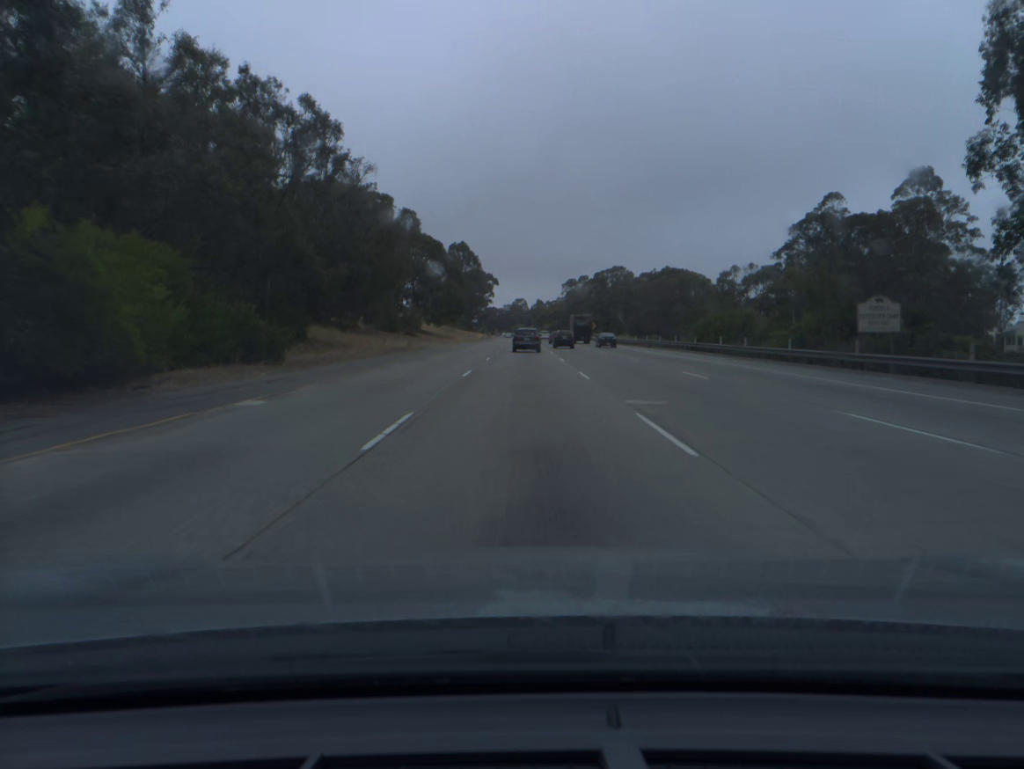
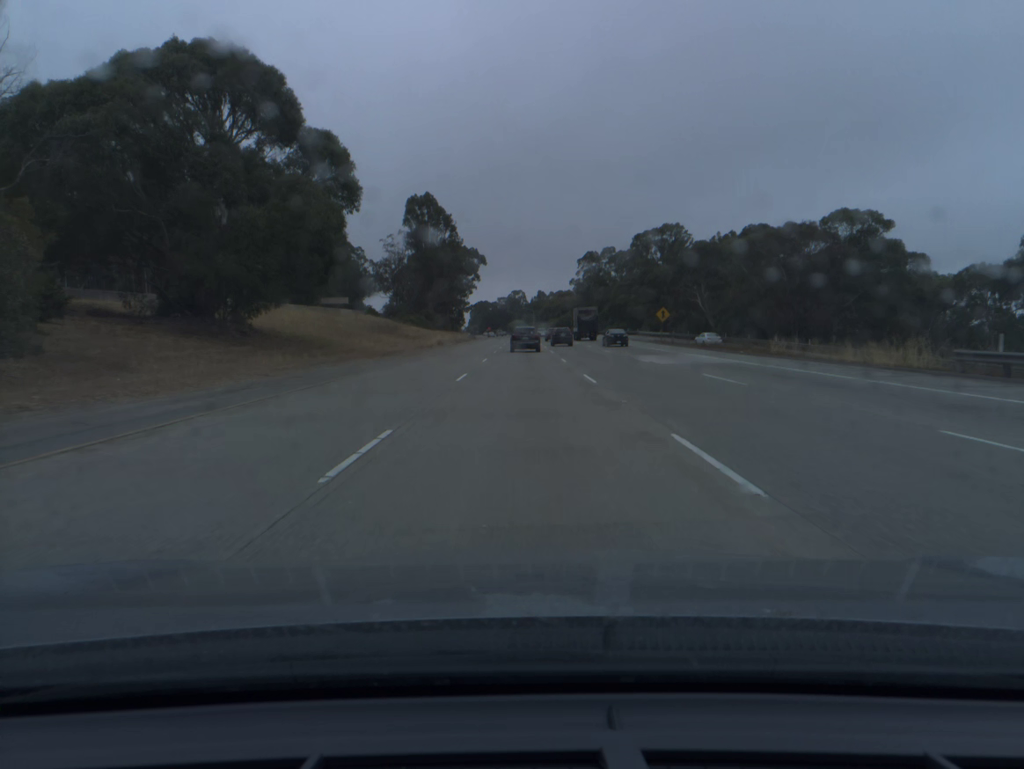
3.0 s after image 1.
(+0.3, +90.6) m; 0°
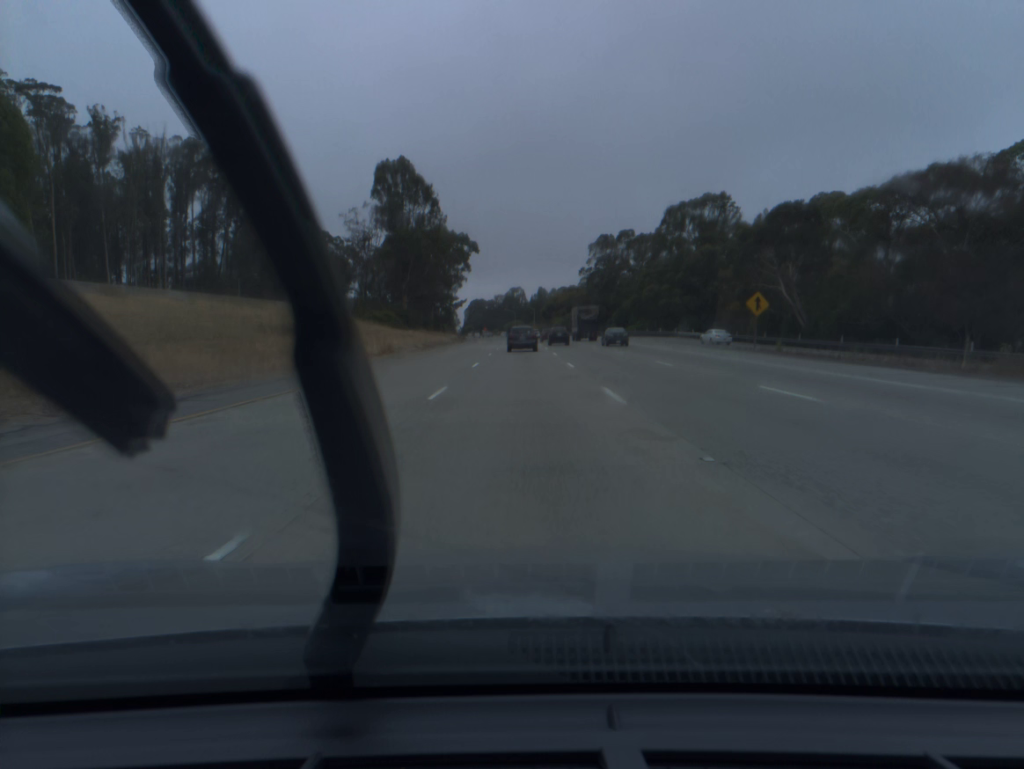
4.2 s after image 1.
(0.0, +35.5) m; 0°
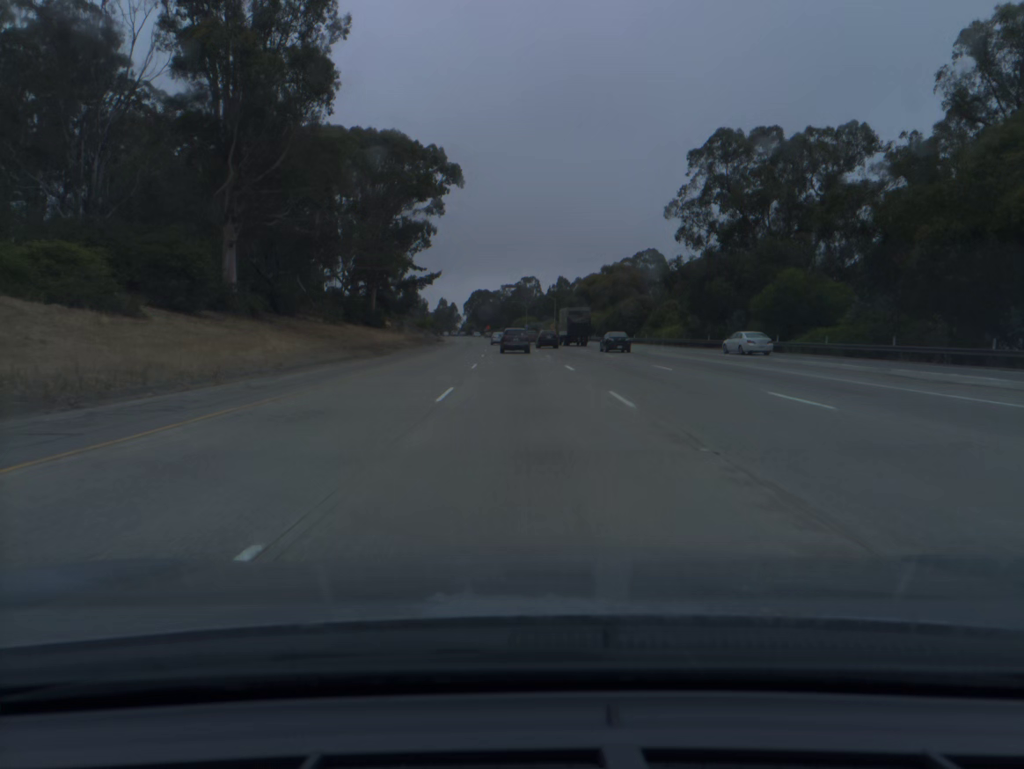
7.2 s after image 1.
(-0.5, +87.7) m; -1°
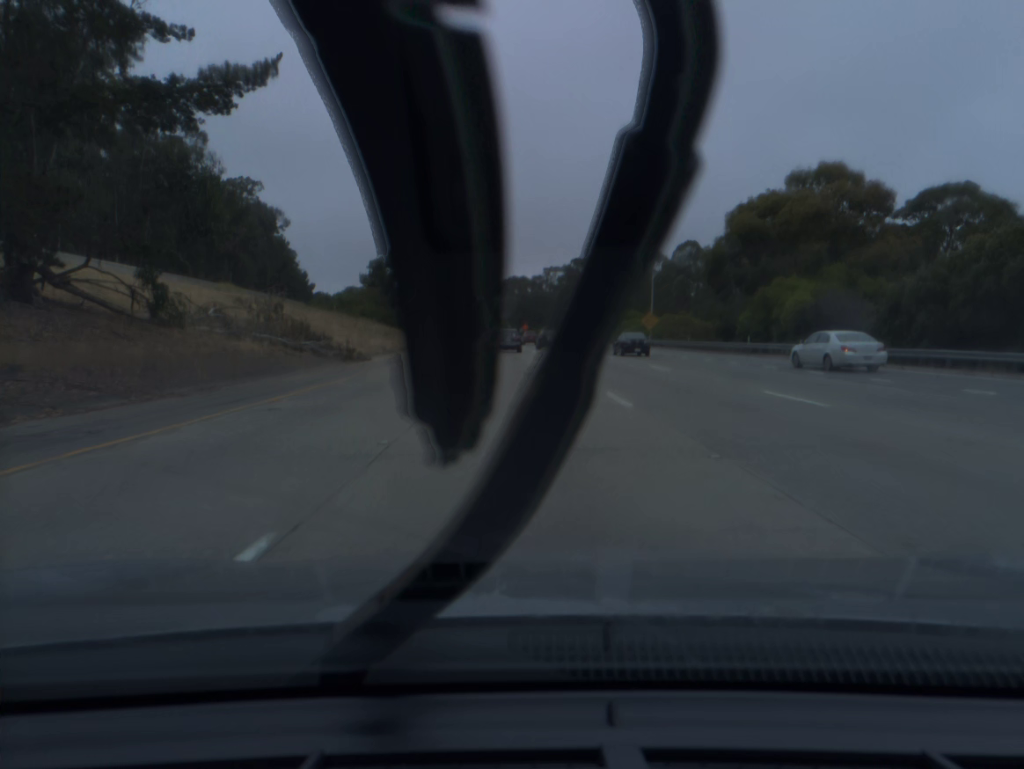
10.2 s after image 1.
(-2.2, +87.6) m; -3°
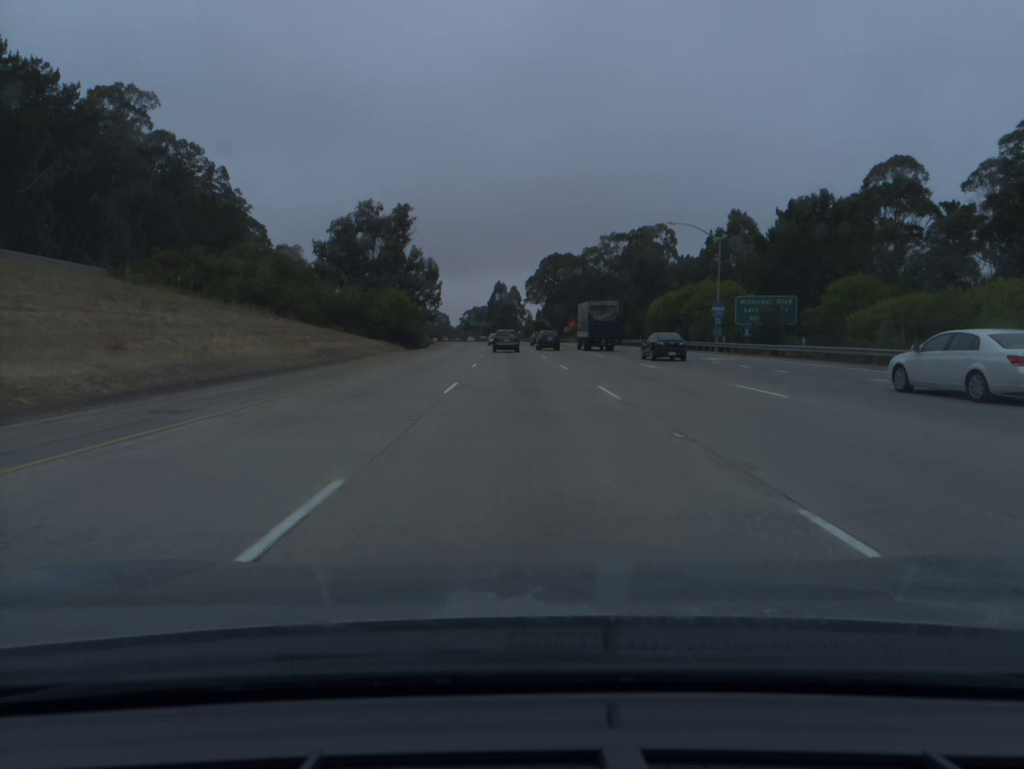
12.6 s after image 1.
(-1.6, +70.8) m; -3°
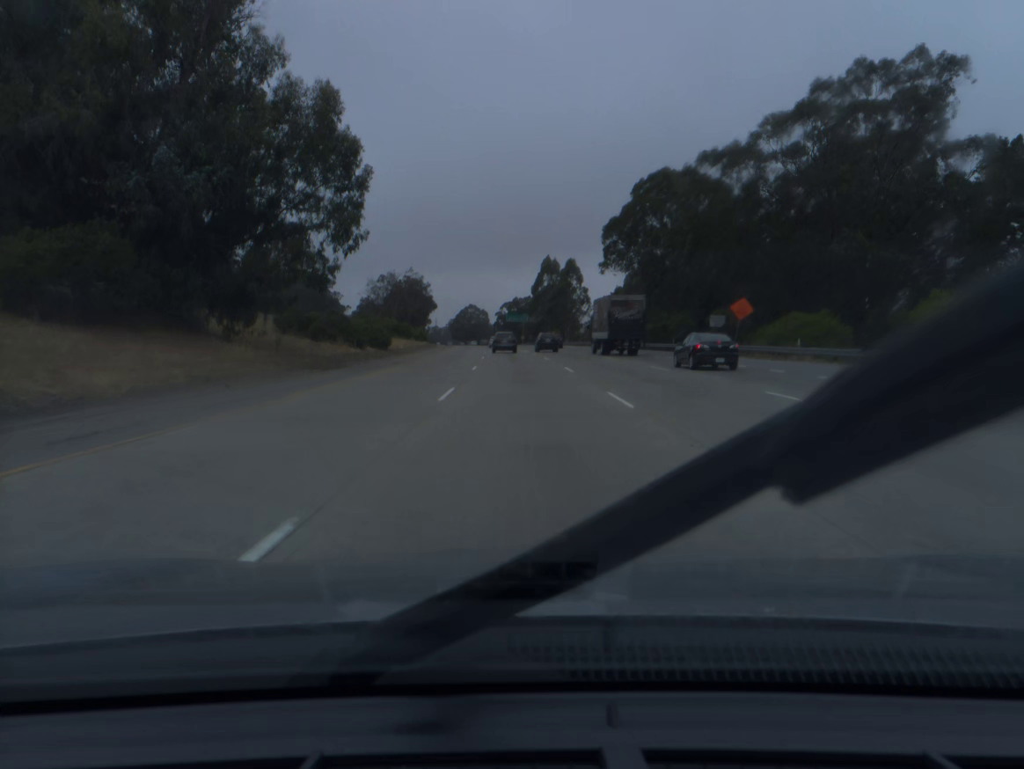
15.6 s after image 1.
(-2.8, +89.8) m; -4°
